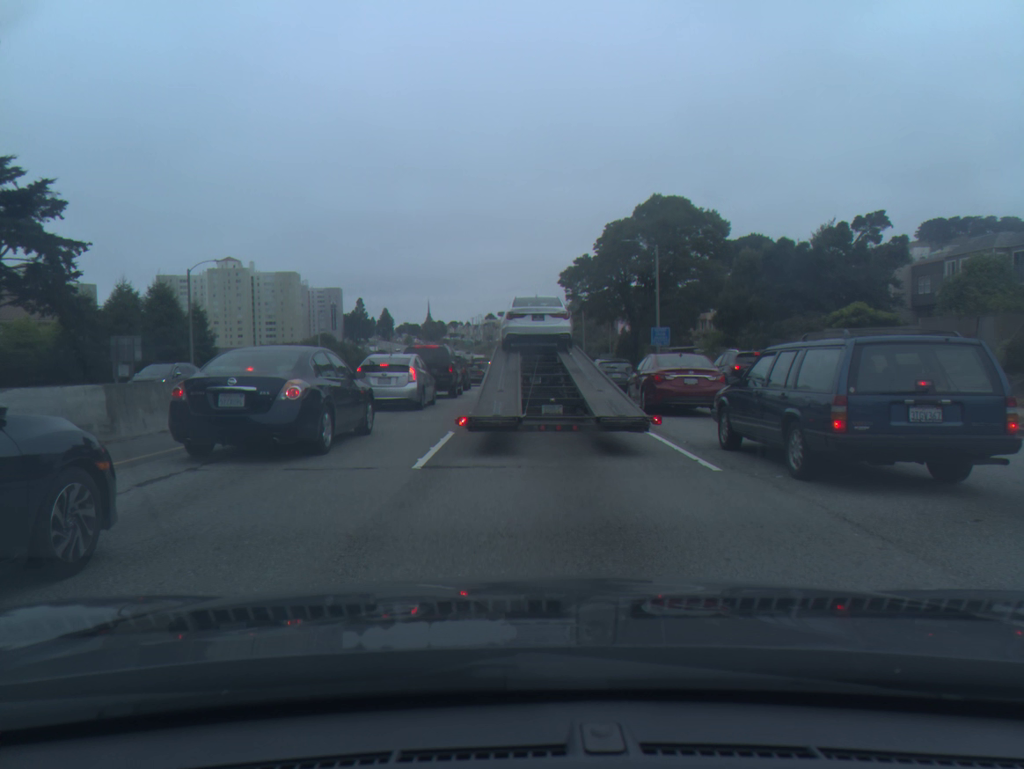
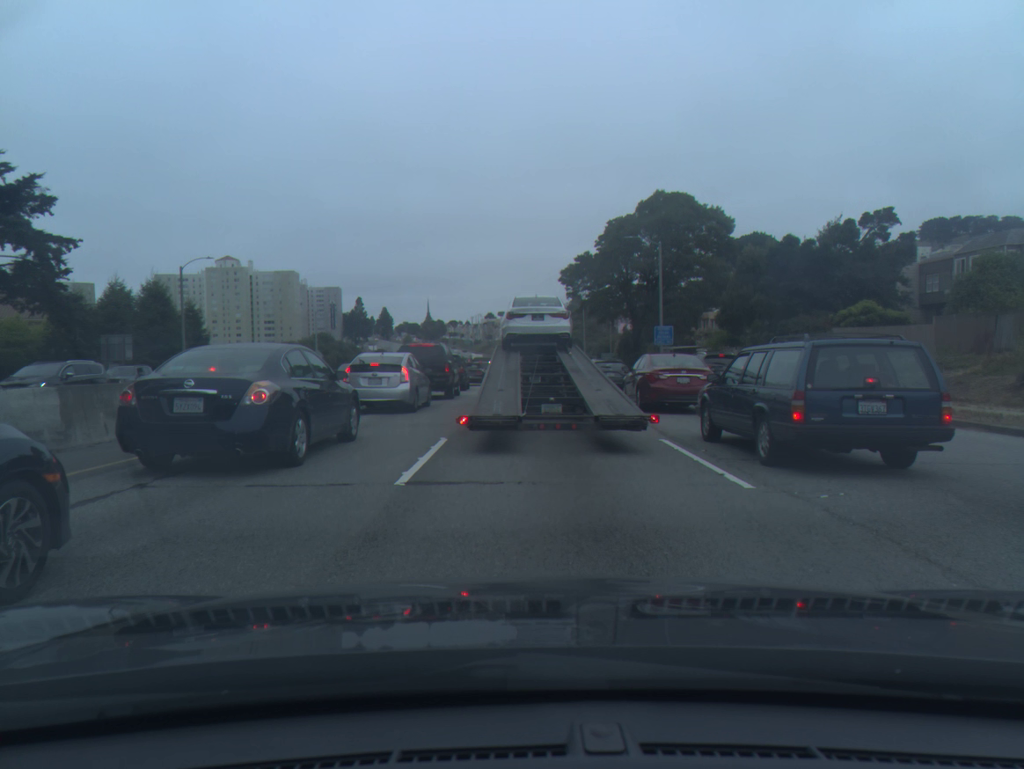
(0.0, +1.2) m; 0°
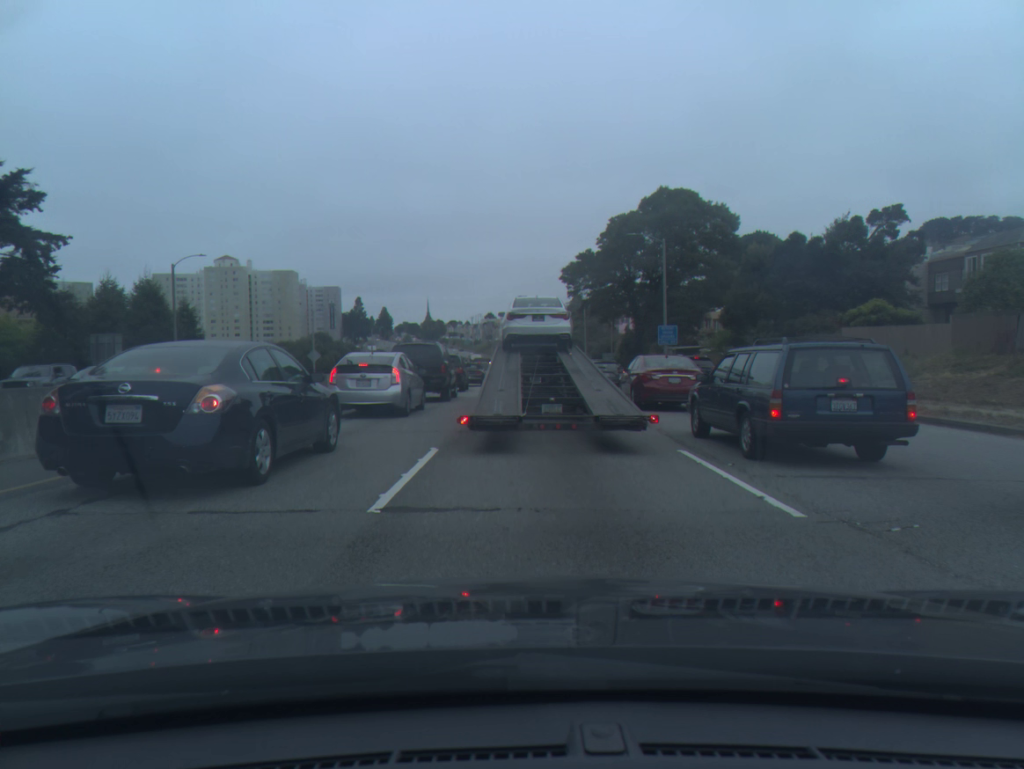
(0.0, +1.3) m; 0°
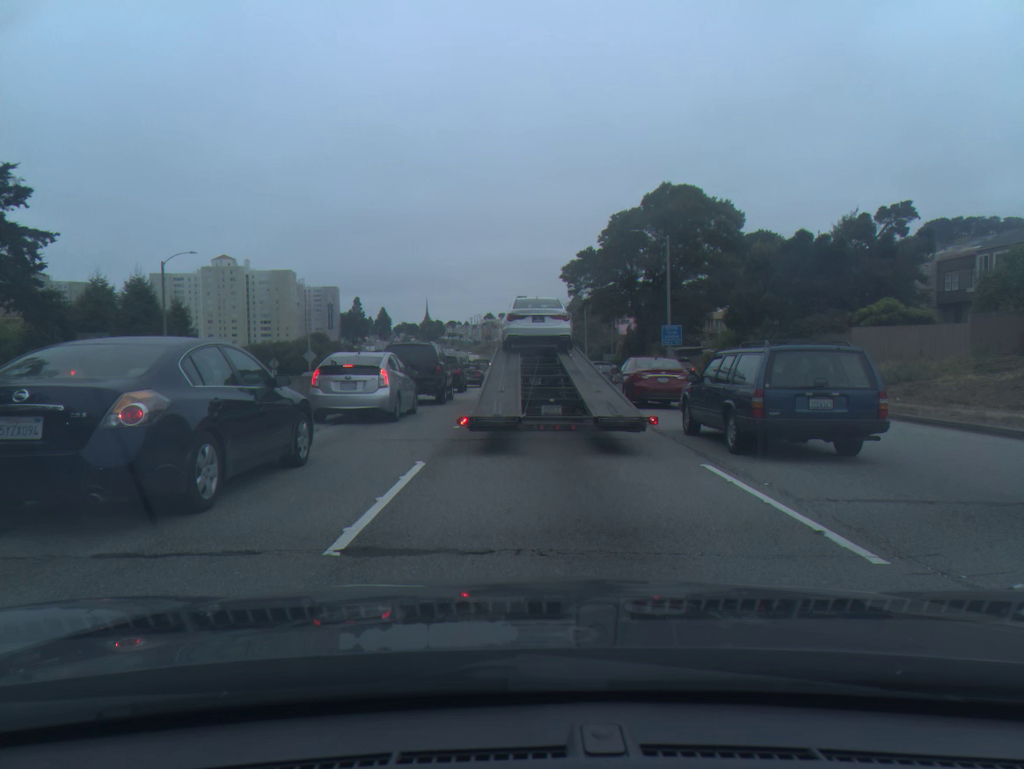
(0.0, +1.4) m; +1°
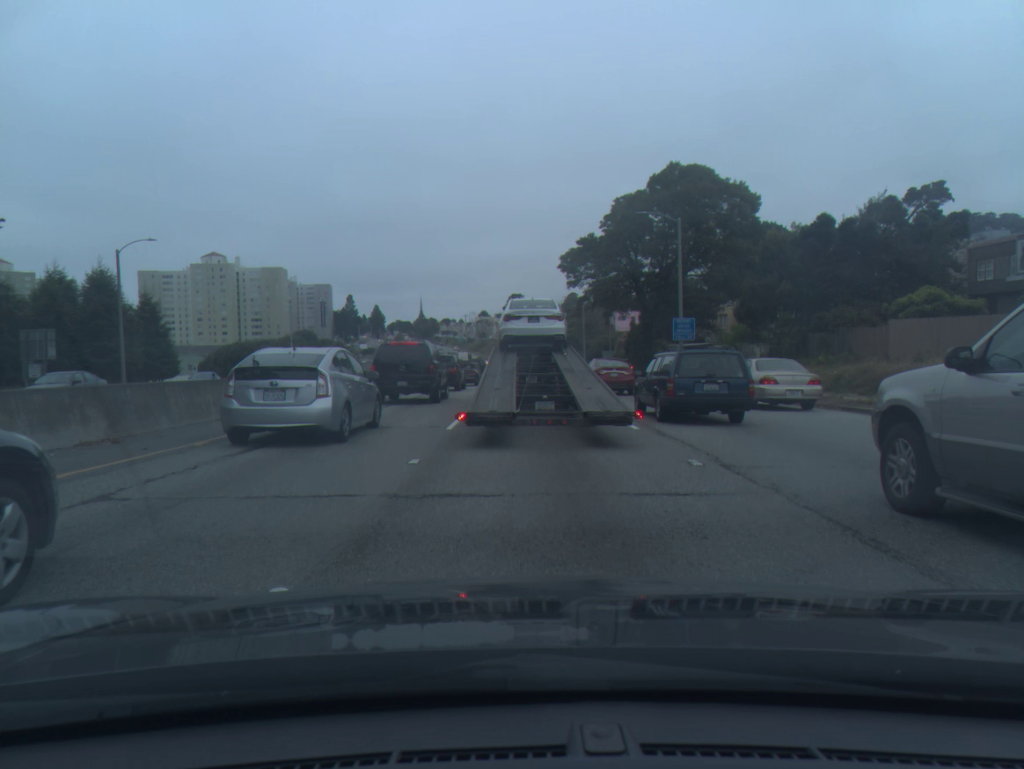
(0.0, +5.3) m; 0°
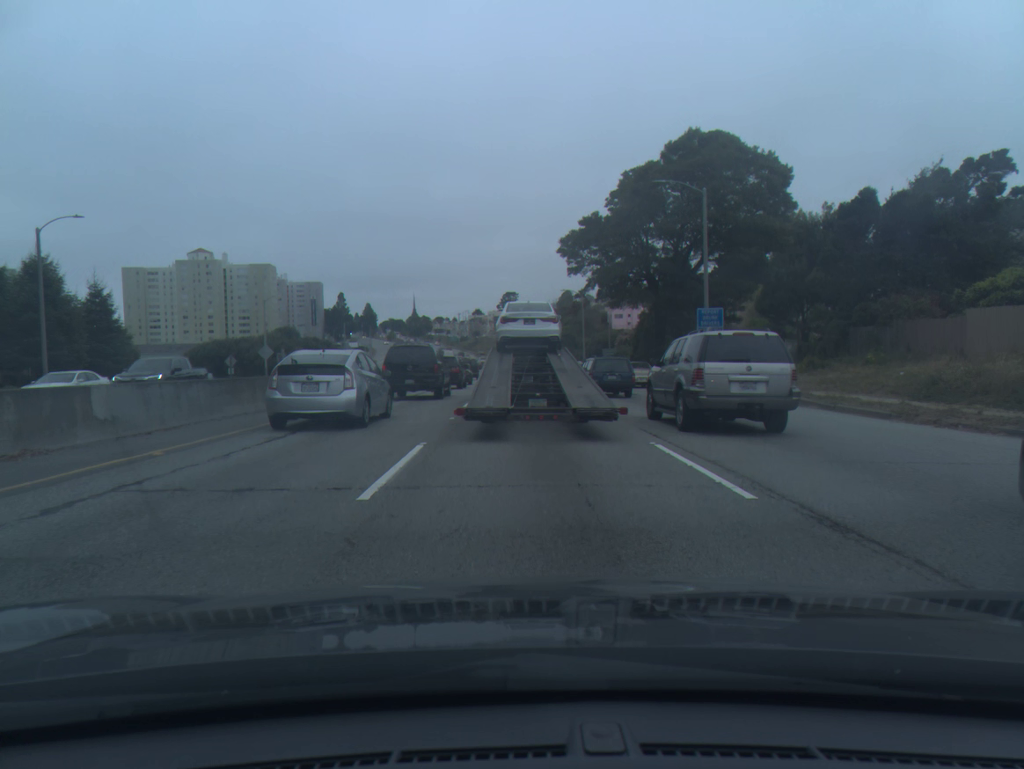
(+0.1, +7.3) m; 0°
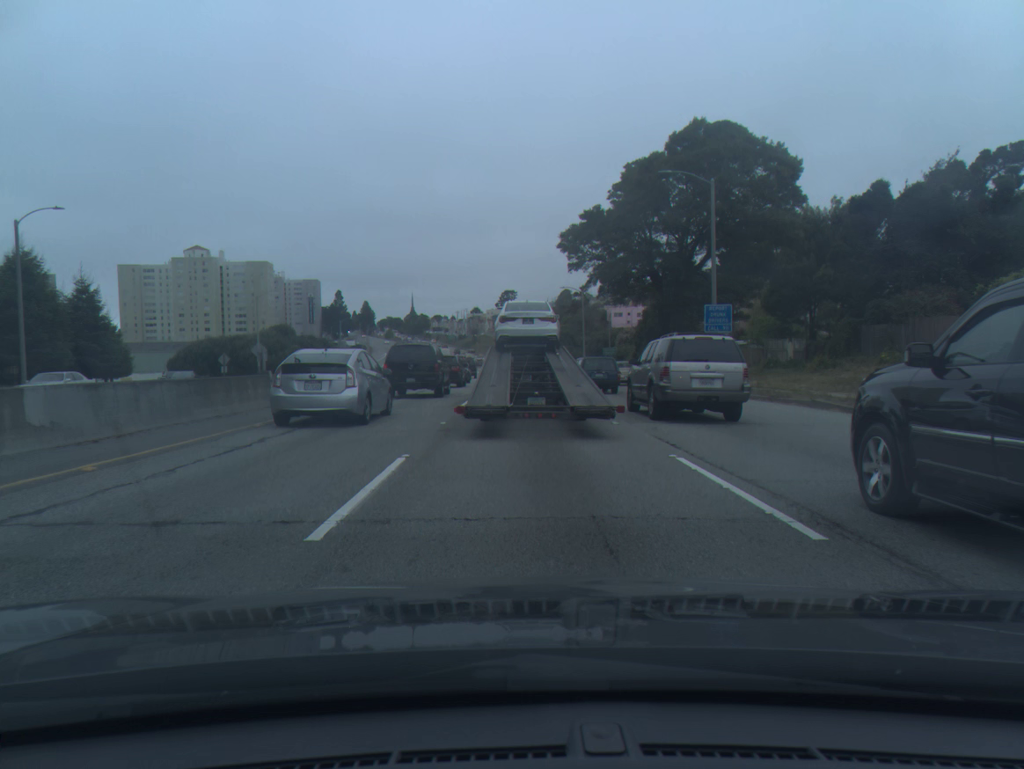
(0.0, +1.6) m; 0°
